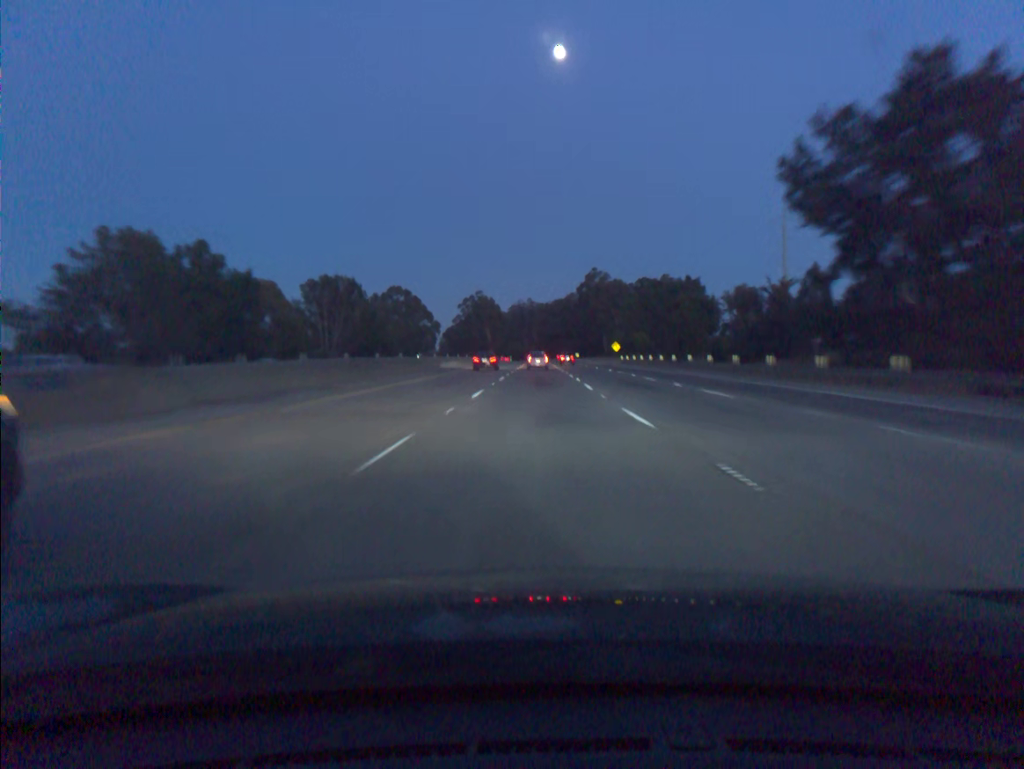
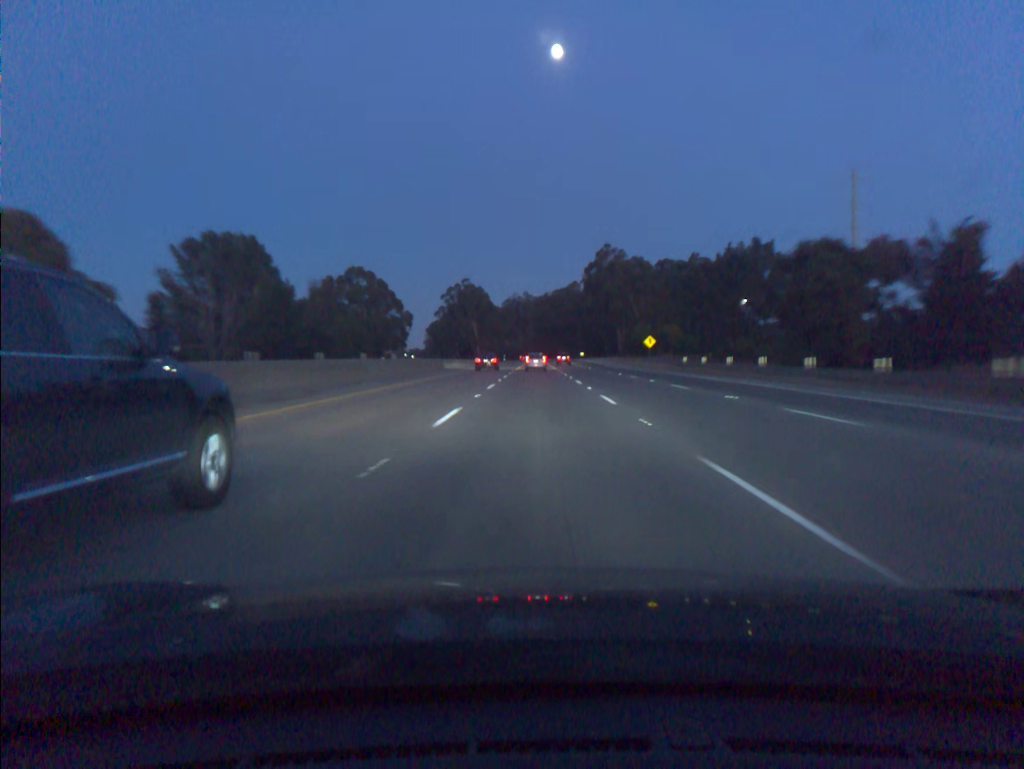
(+0.1, +51.8) m; 0°
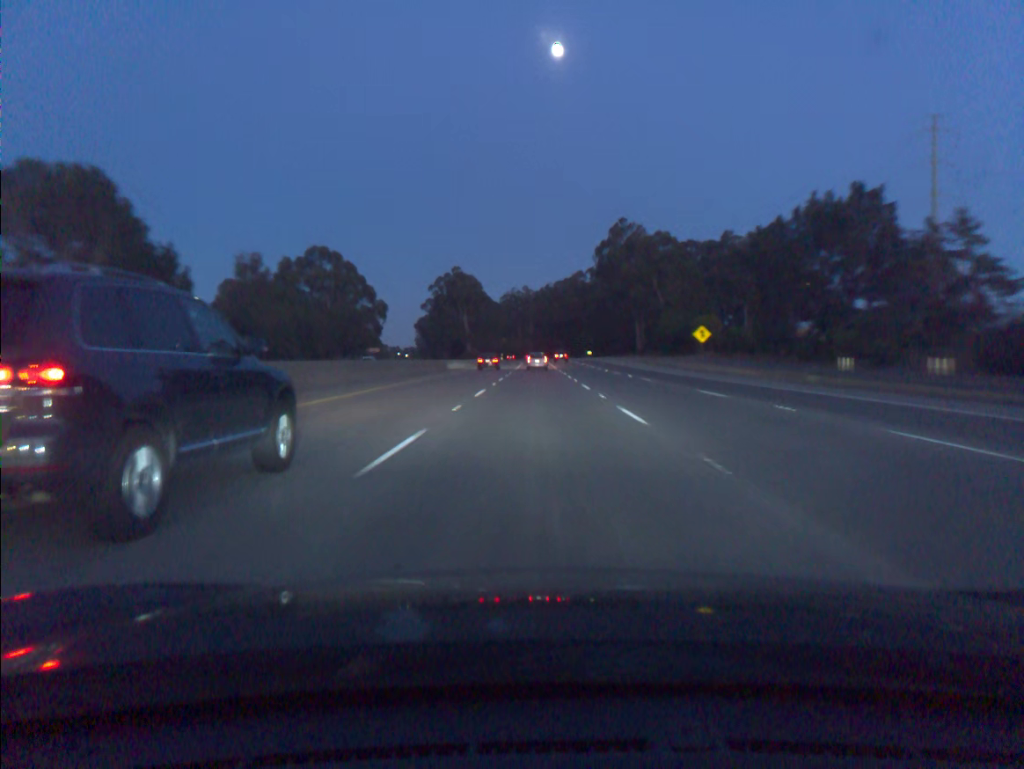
(0.0, +34.6) m; 0°
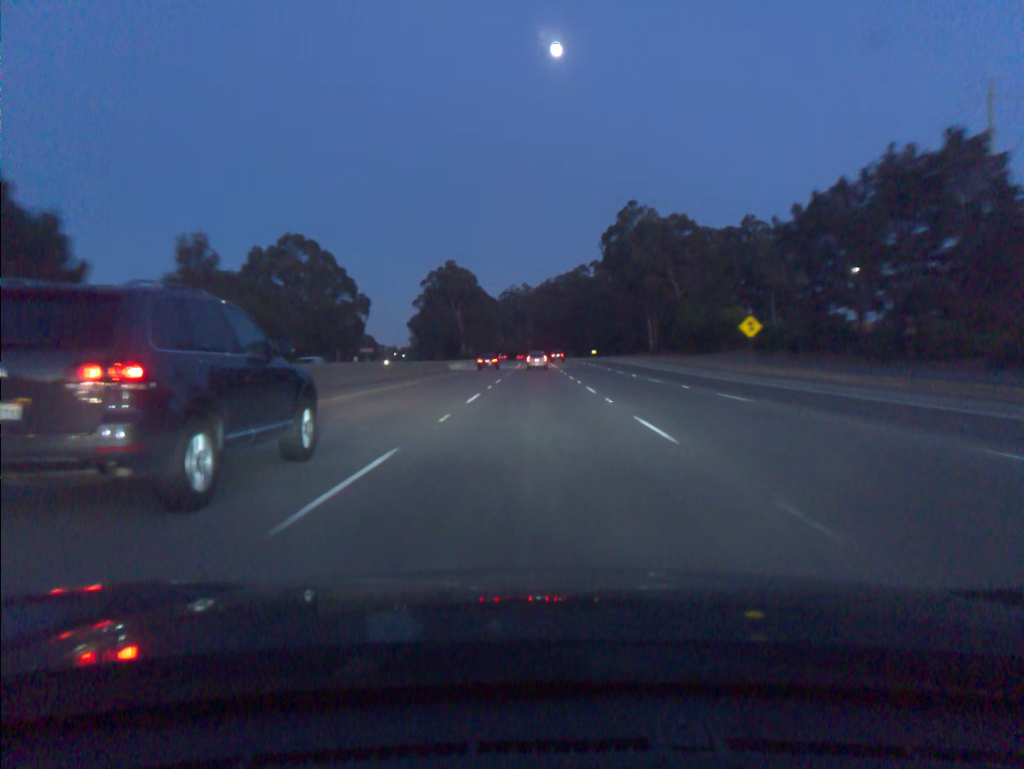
(0.0, +17.3) m; 0°
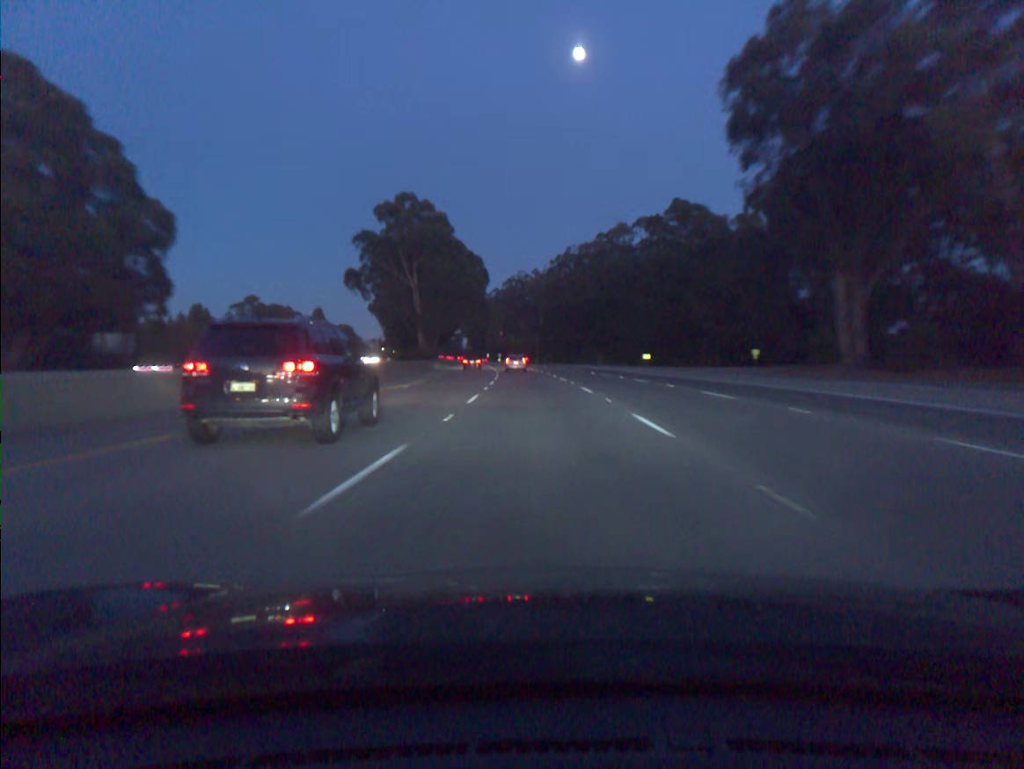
(-0.3, +86.6) m; -1°
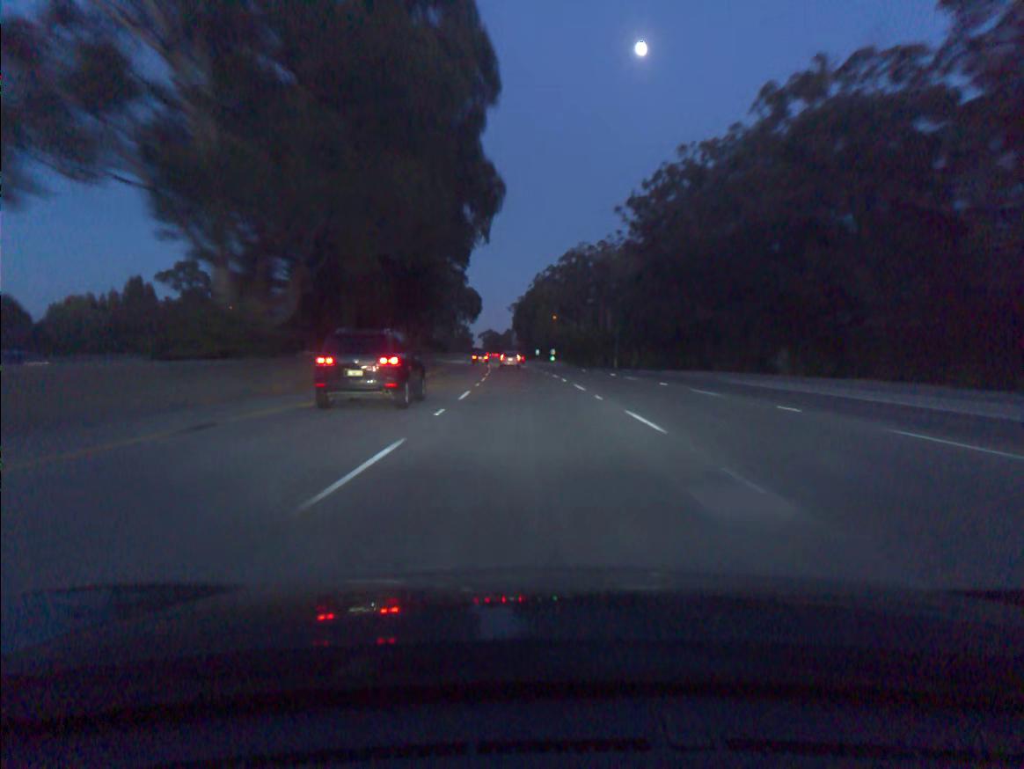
(-2.7, +87.0) m; -4°
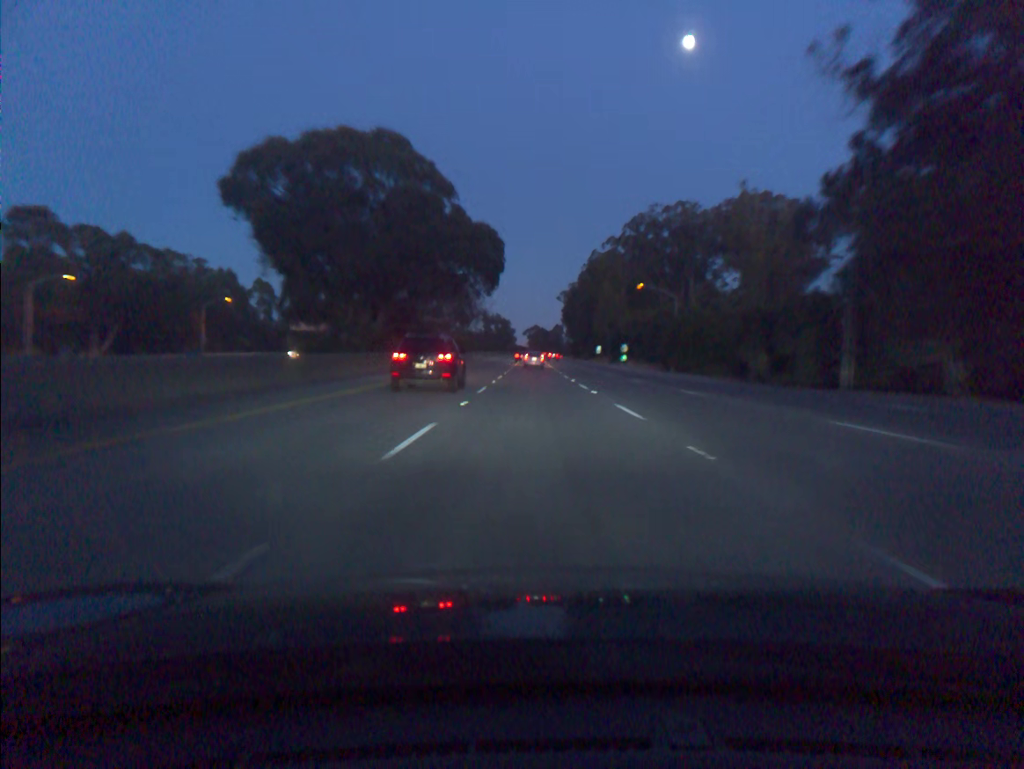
(-2.3, +70.3) m; -3°
